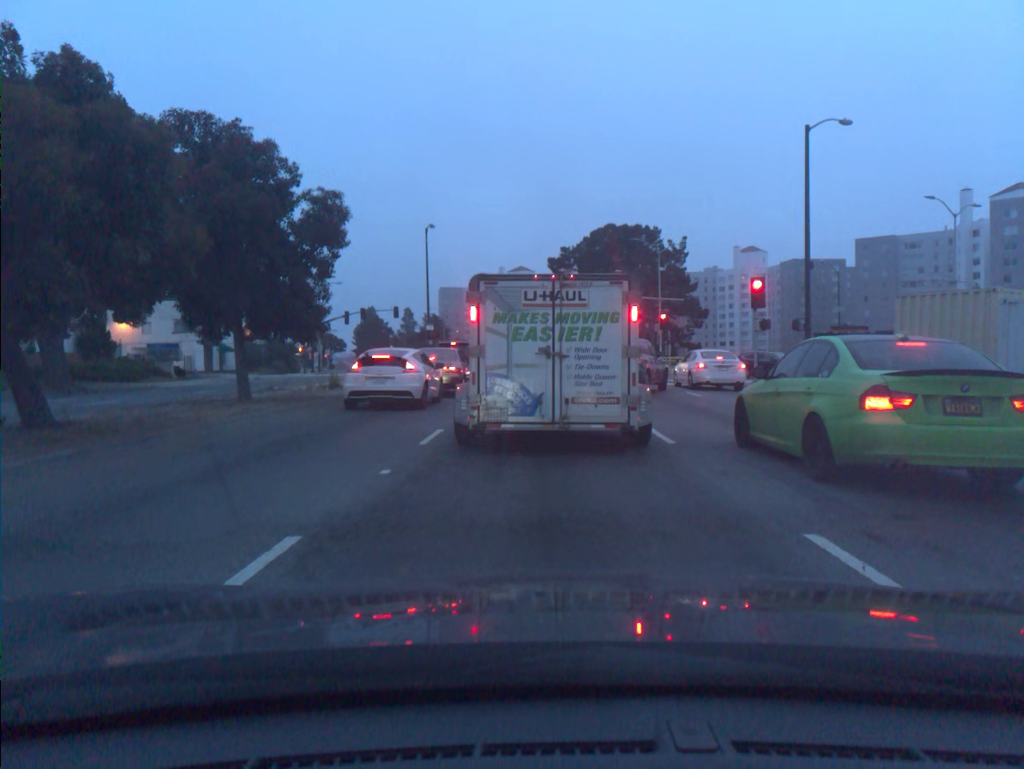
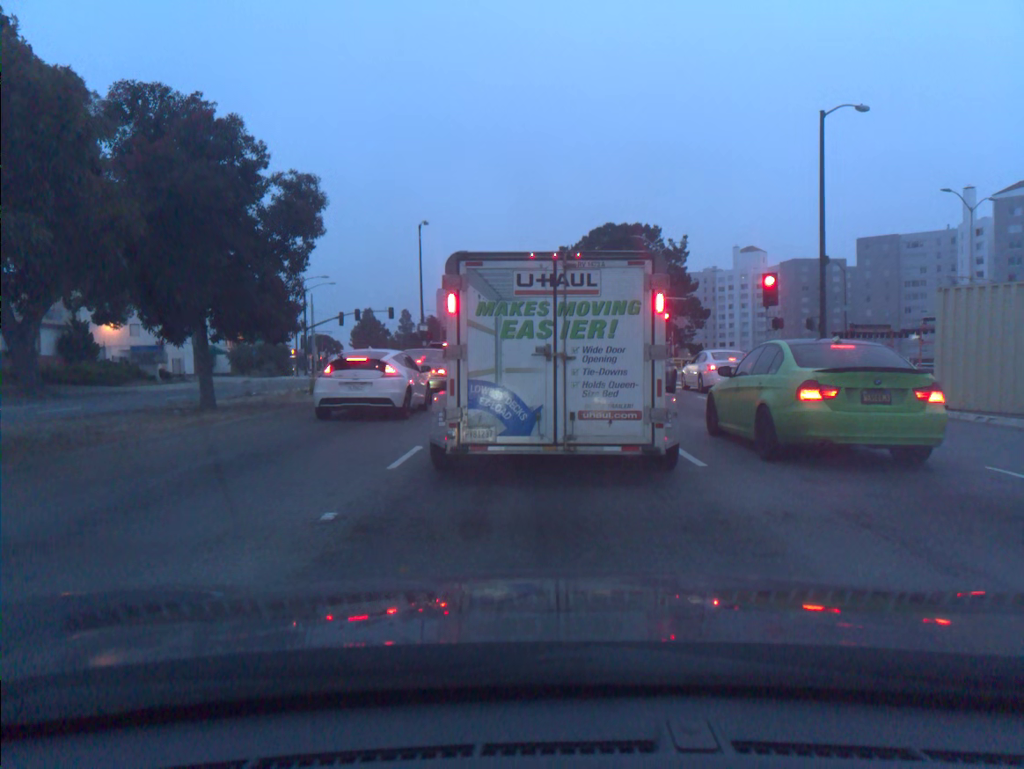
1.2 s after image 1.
(-0.1, +2.1) m; 0°
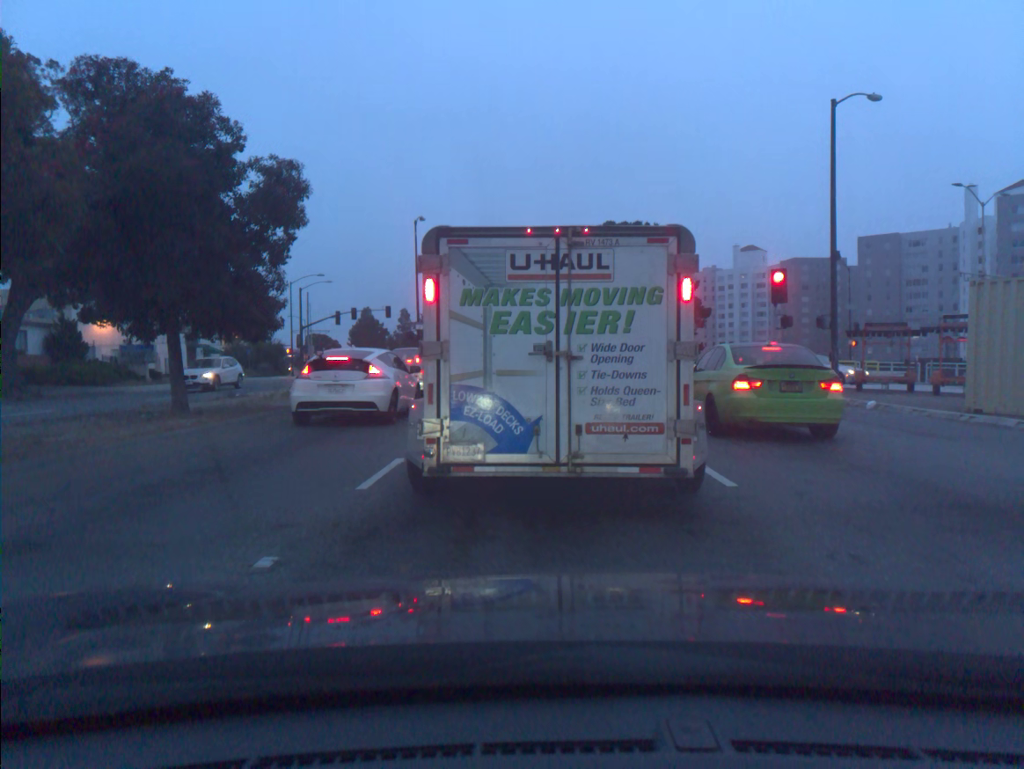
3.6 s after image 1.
(0.0, +1.4) m; 0°
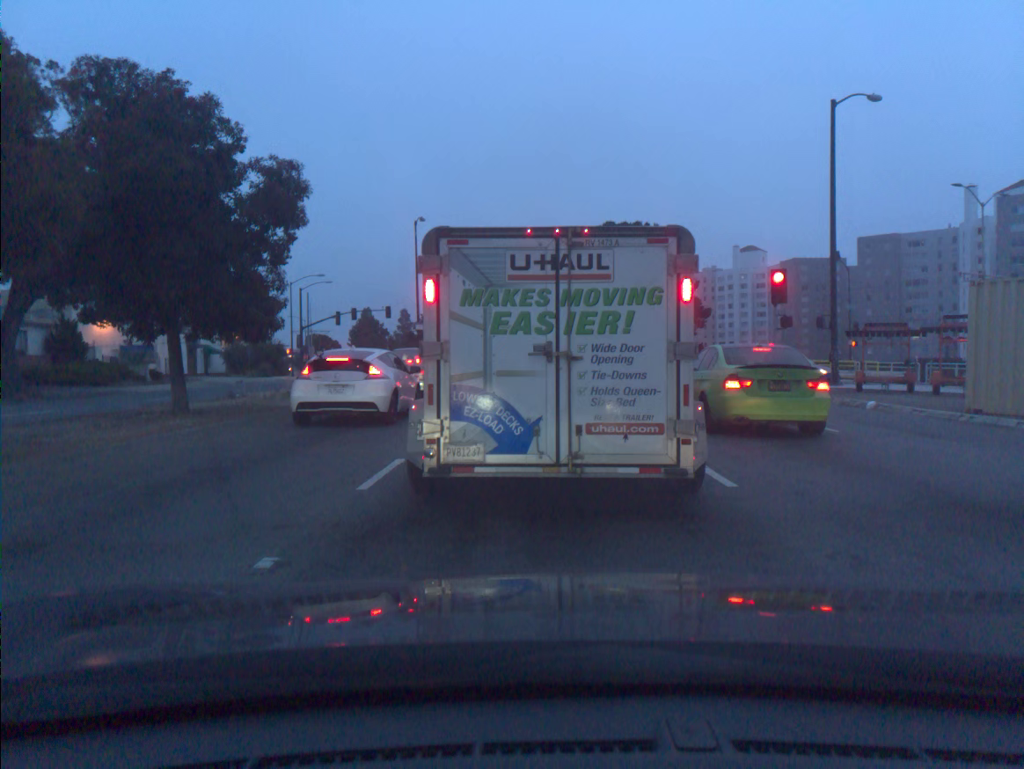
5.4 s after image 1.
(0.0, 0.0) m; 0°
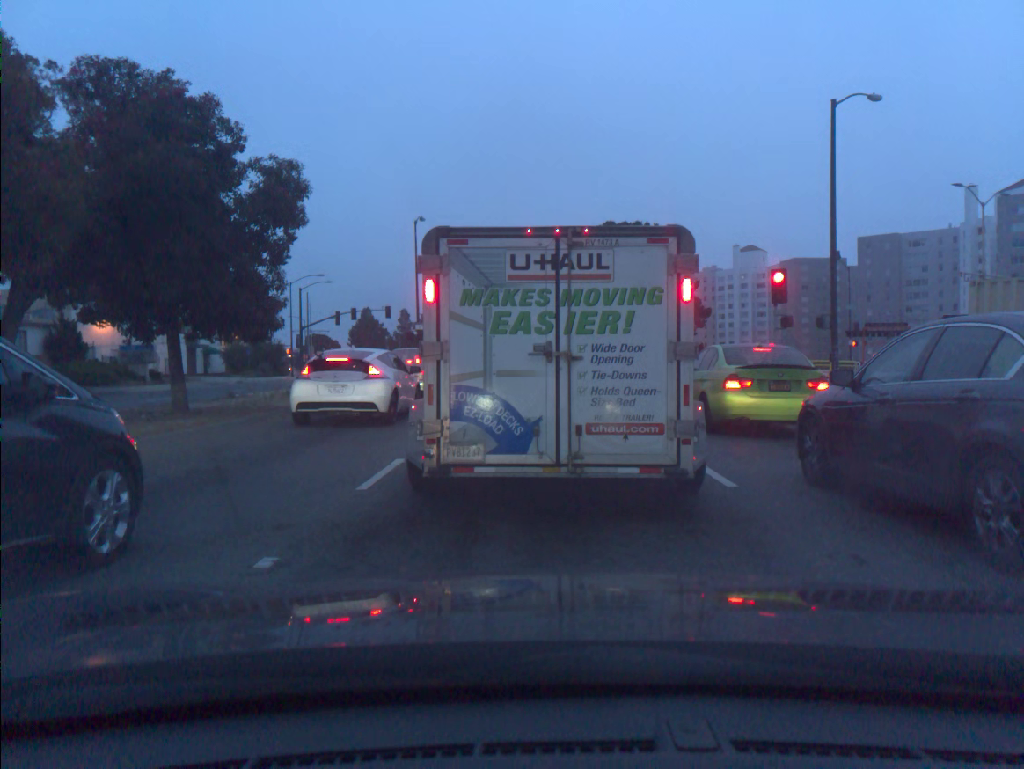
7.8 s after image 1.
(0.0, 0.0) m; 0°
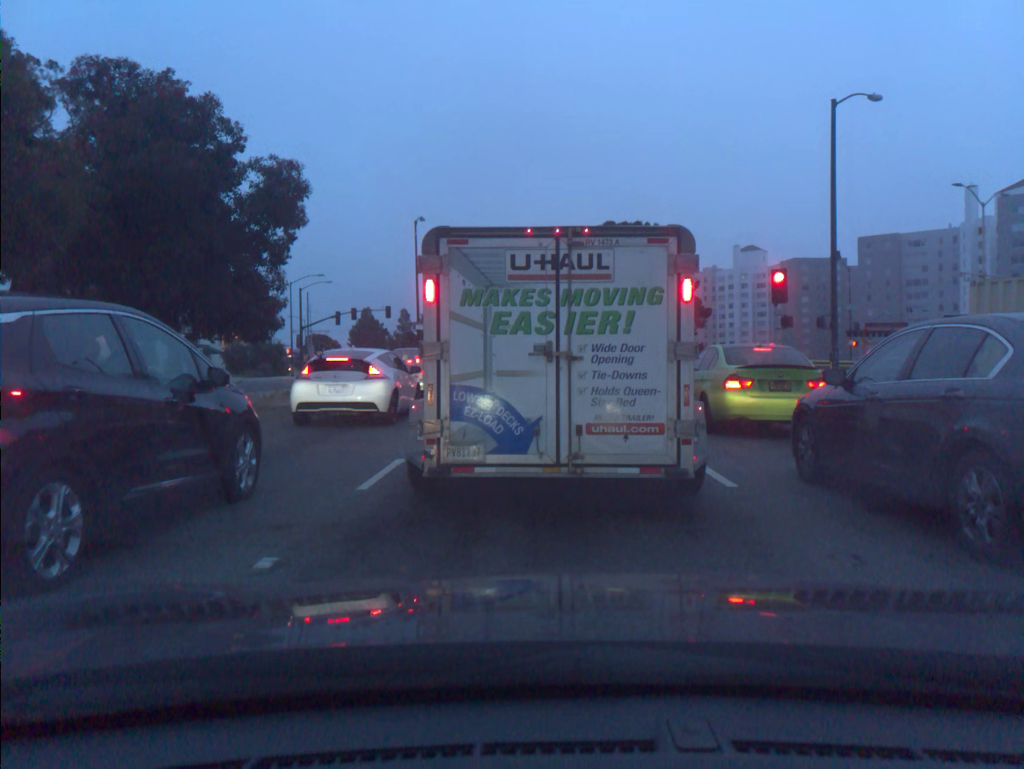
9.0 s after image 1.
(0.0, 0.0) m; 0°
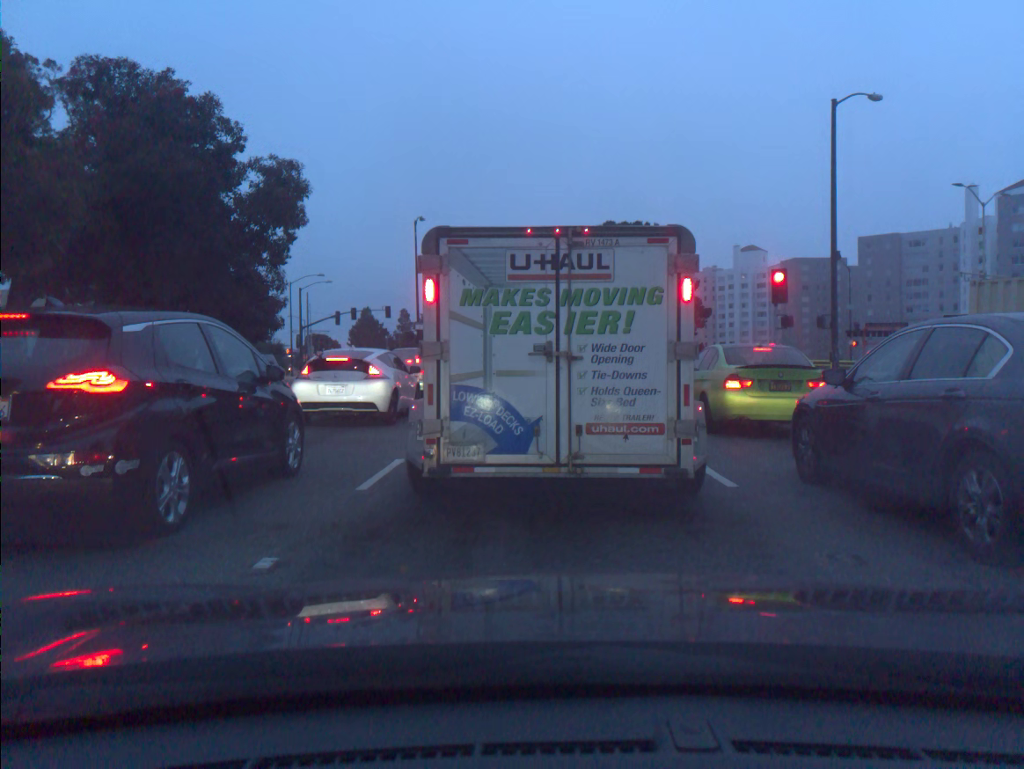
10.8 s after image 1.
(0.0, 0.0) m; 0°
